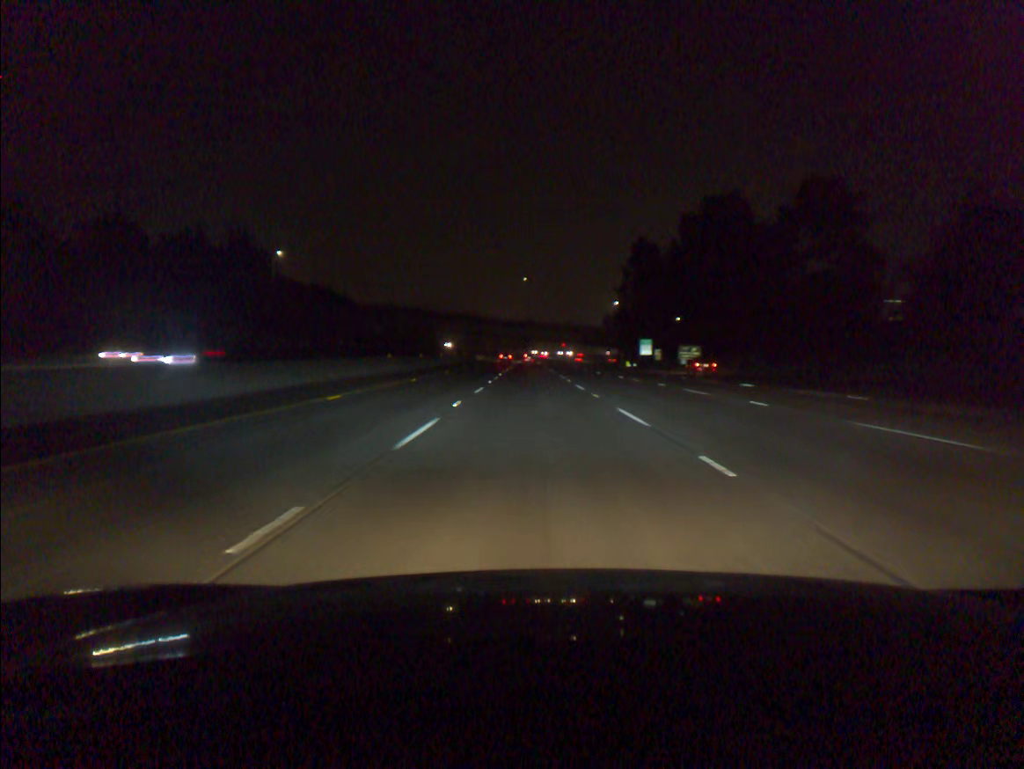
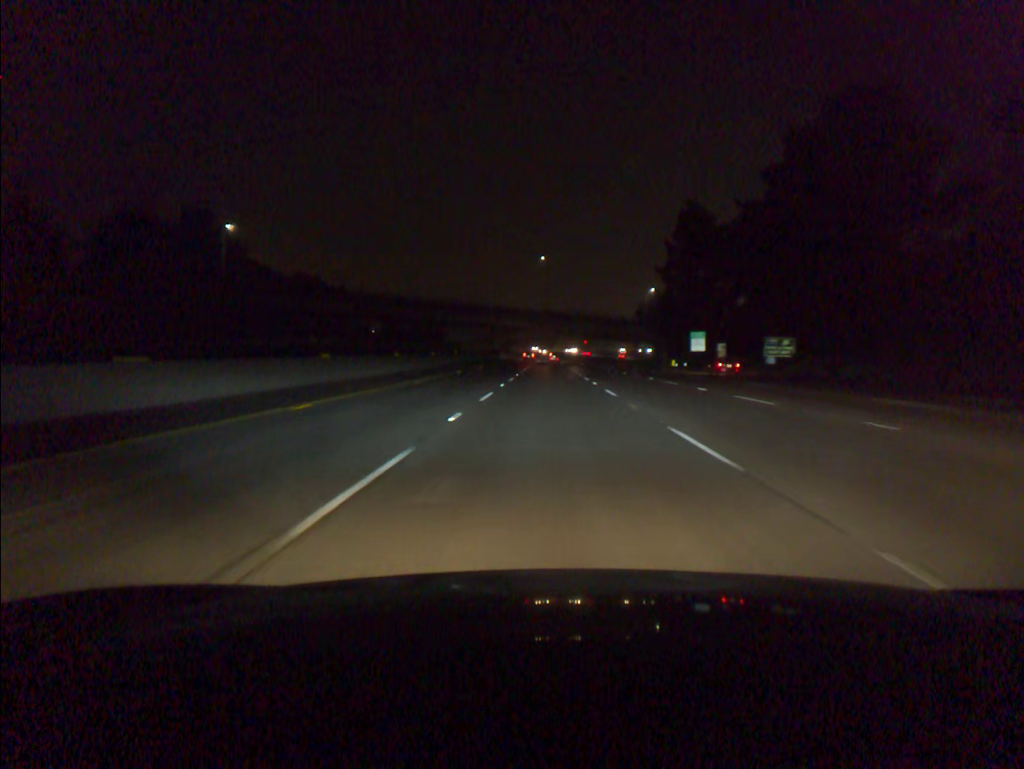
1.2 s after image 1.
(-0.5, +33.9) m; -1°
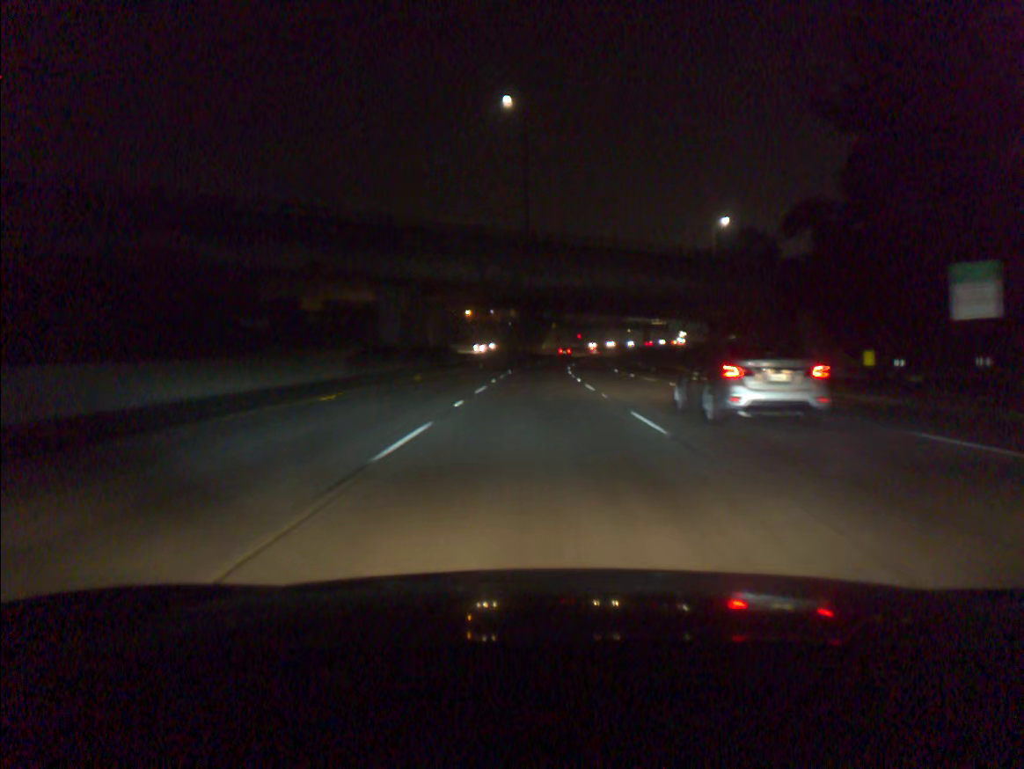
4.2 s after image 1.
(+0.9, +84.4) m; +1°
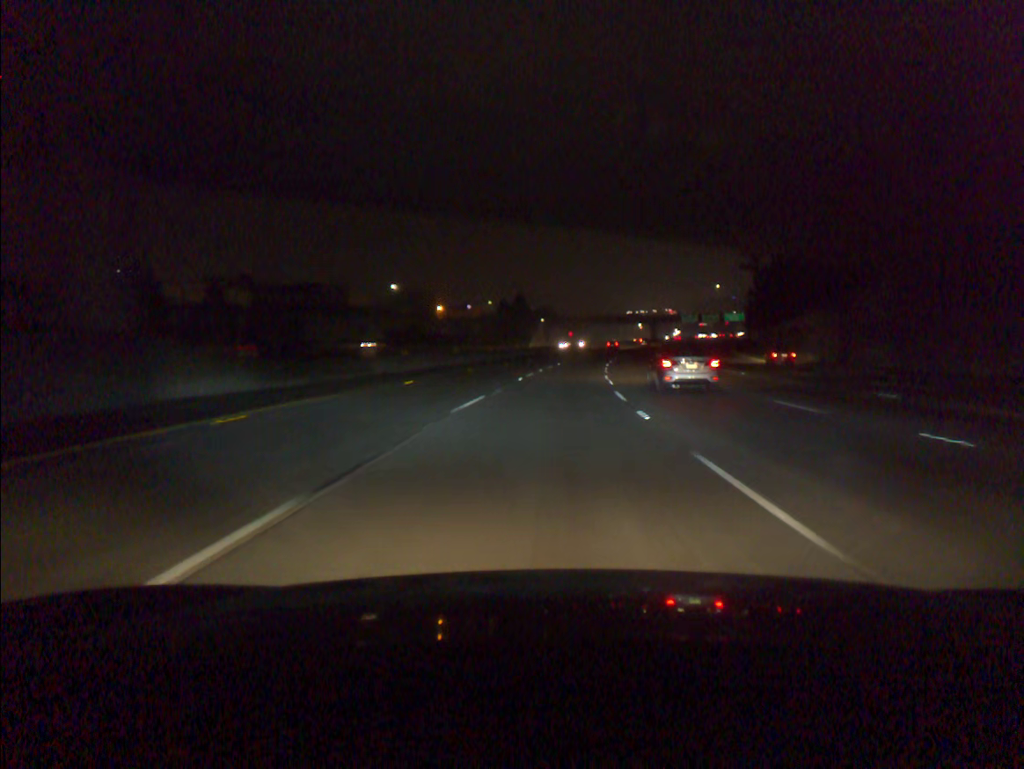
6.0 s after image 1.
(+0.1, +50.3) m; +1°
